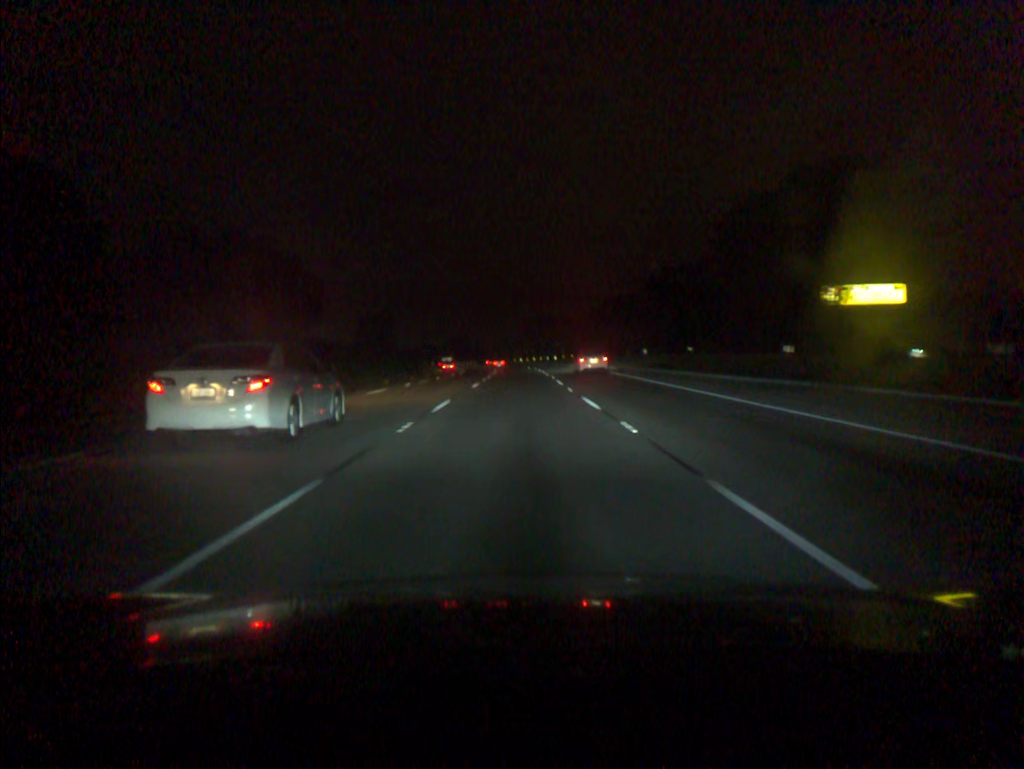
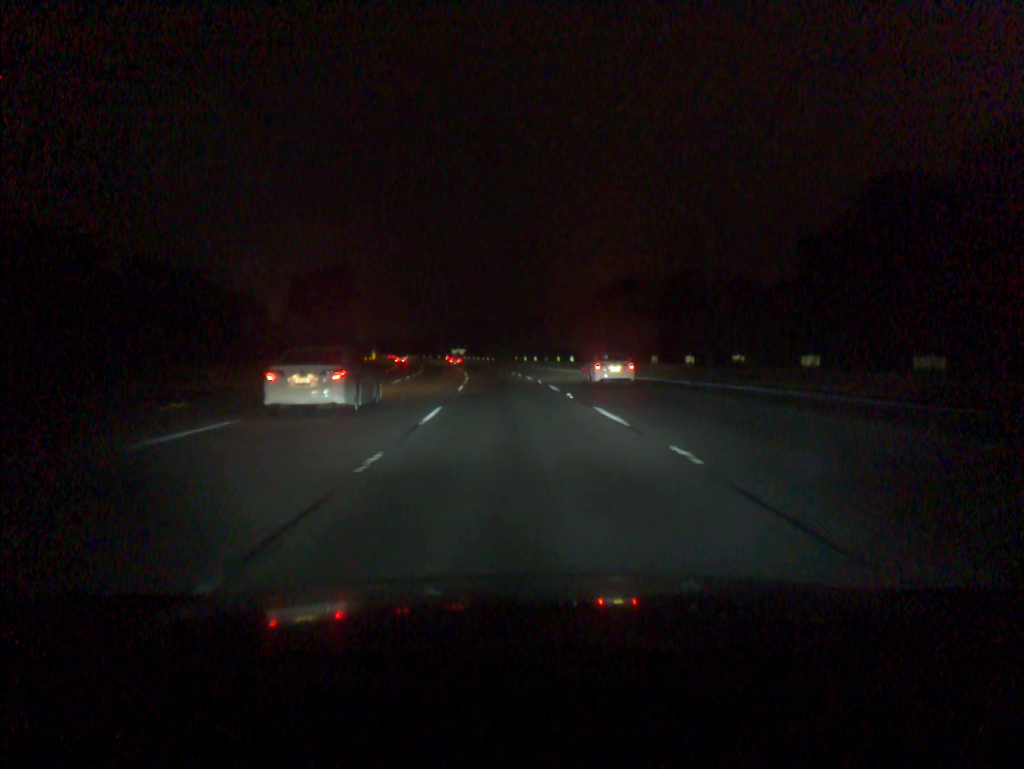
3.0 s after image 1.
(-1.2, +91.1) m; -3°
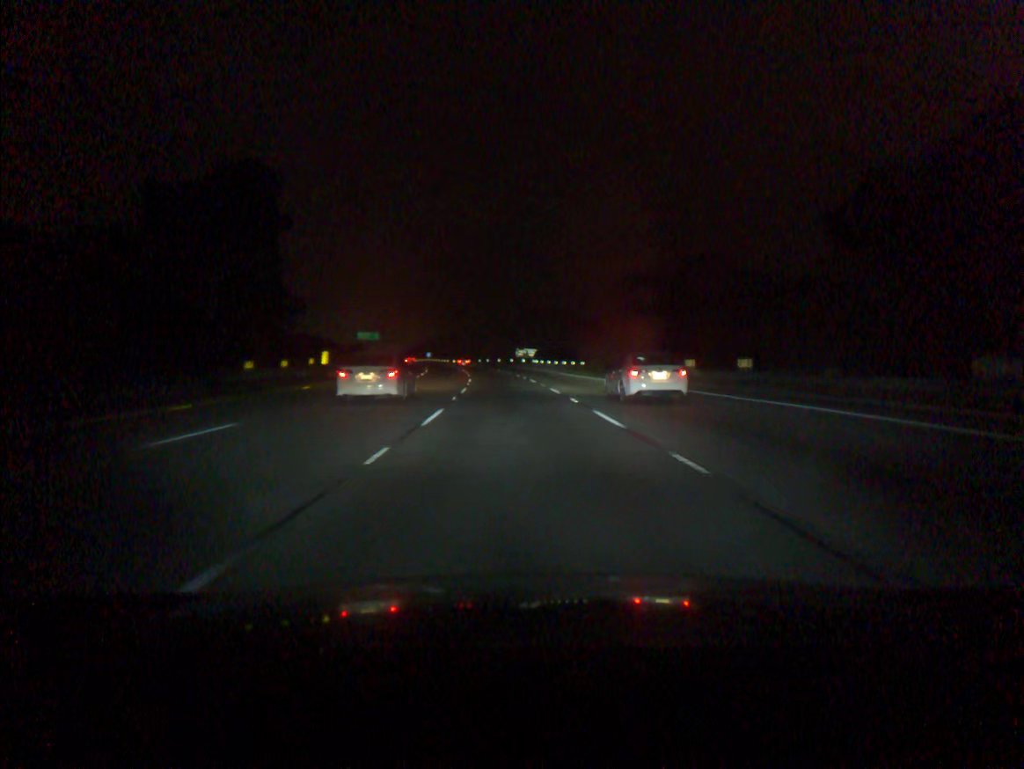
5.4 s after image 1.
(-3.6, +73.0) m; -6°
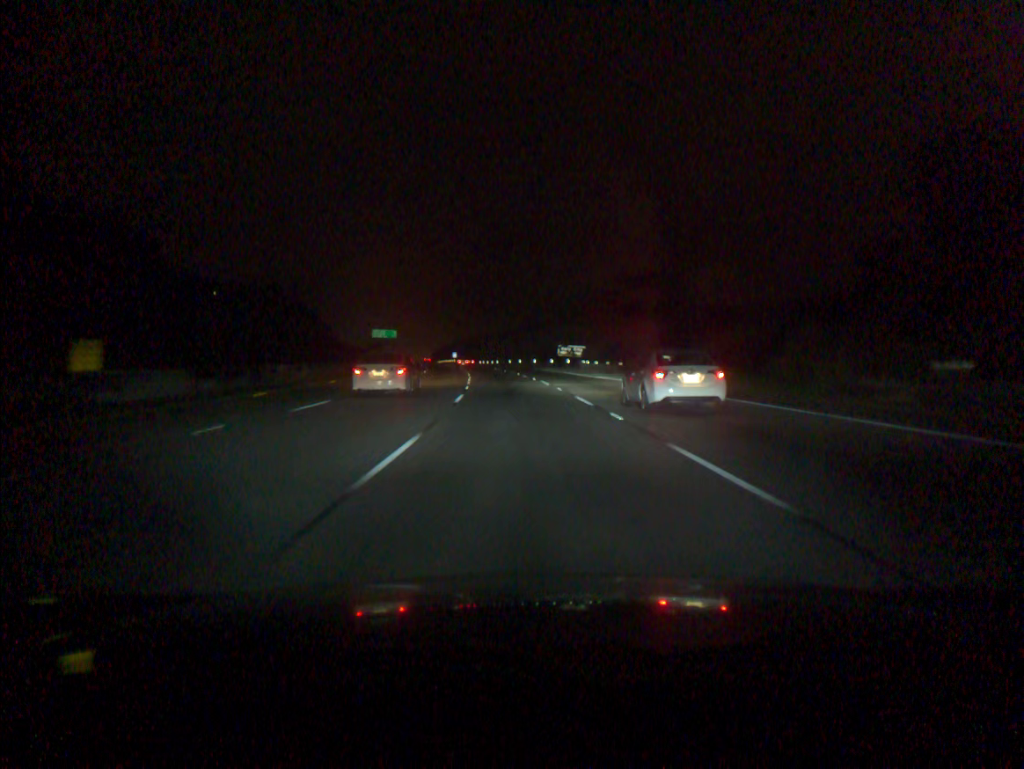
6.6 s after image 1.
(-0.9, +36.7) m; -3°
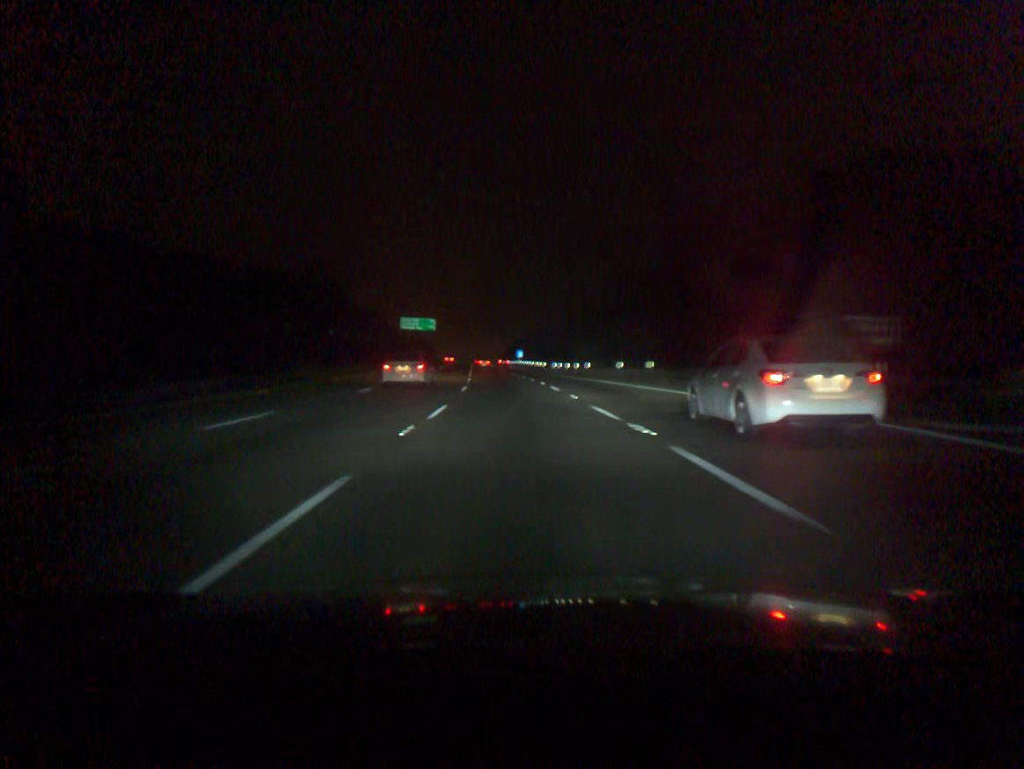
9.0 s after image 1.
(-3.3, +73.2) m; -6°
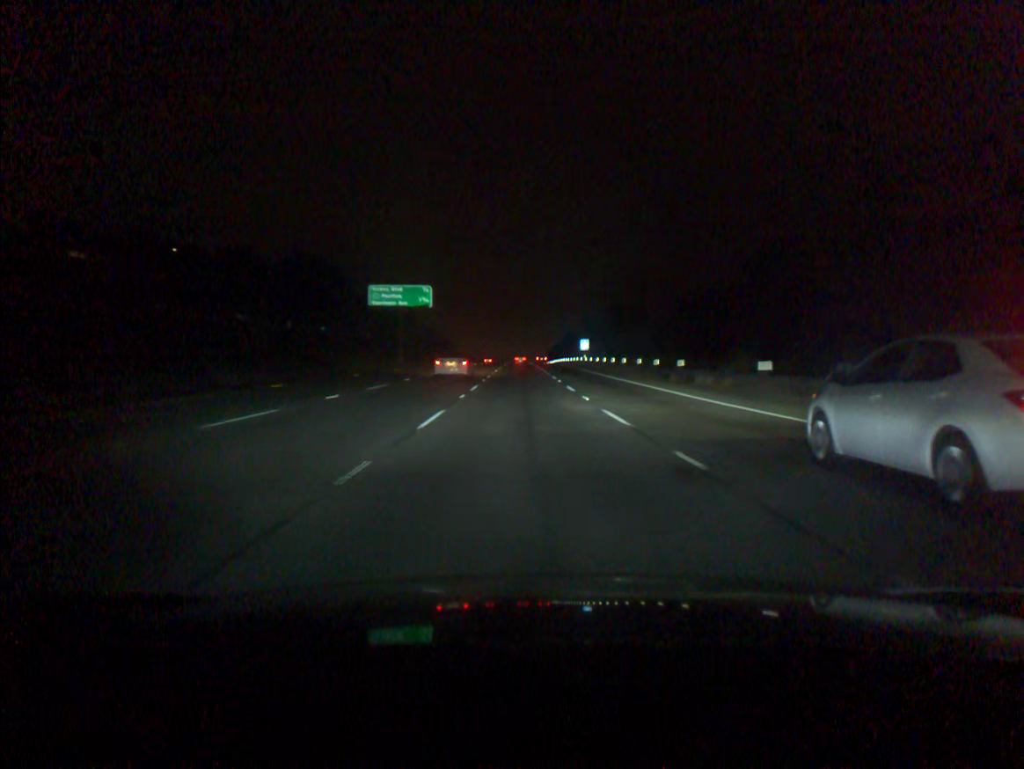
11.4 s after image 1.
(-2.8, +73.2) m; -3°
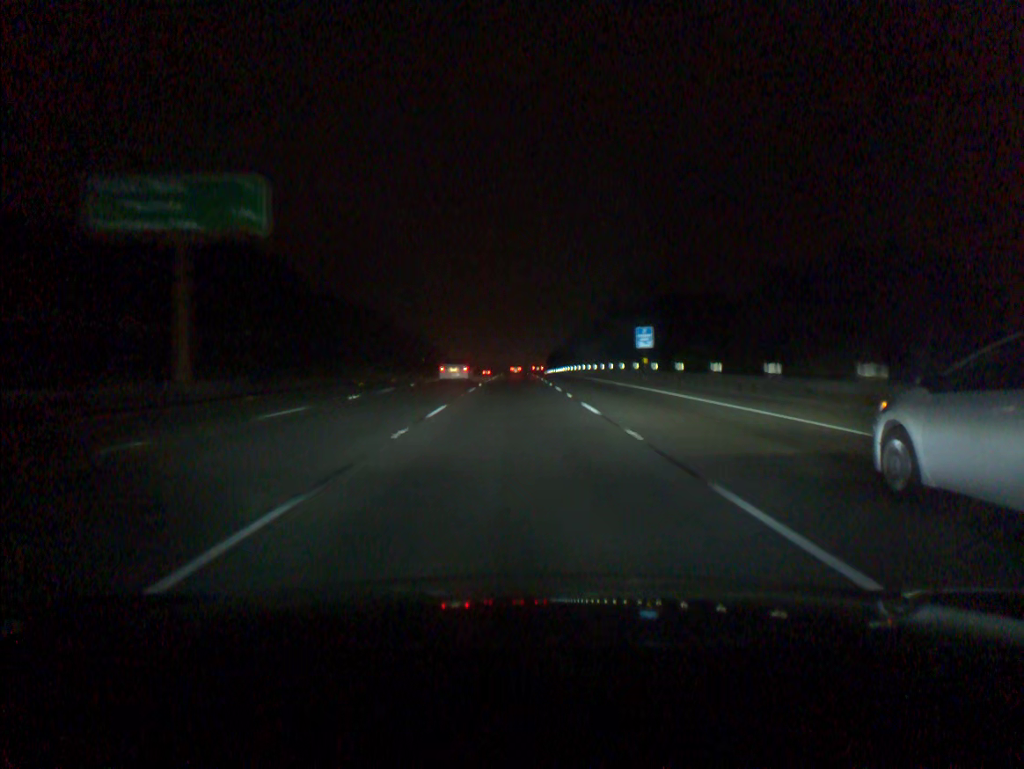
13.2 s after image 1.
(+0.1, +55.0) m; 0°
